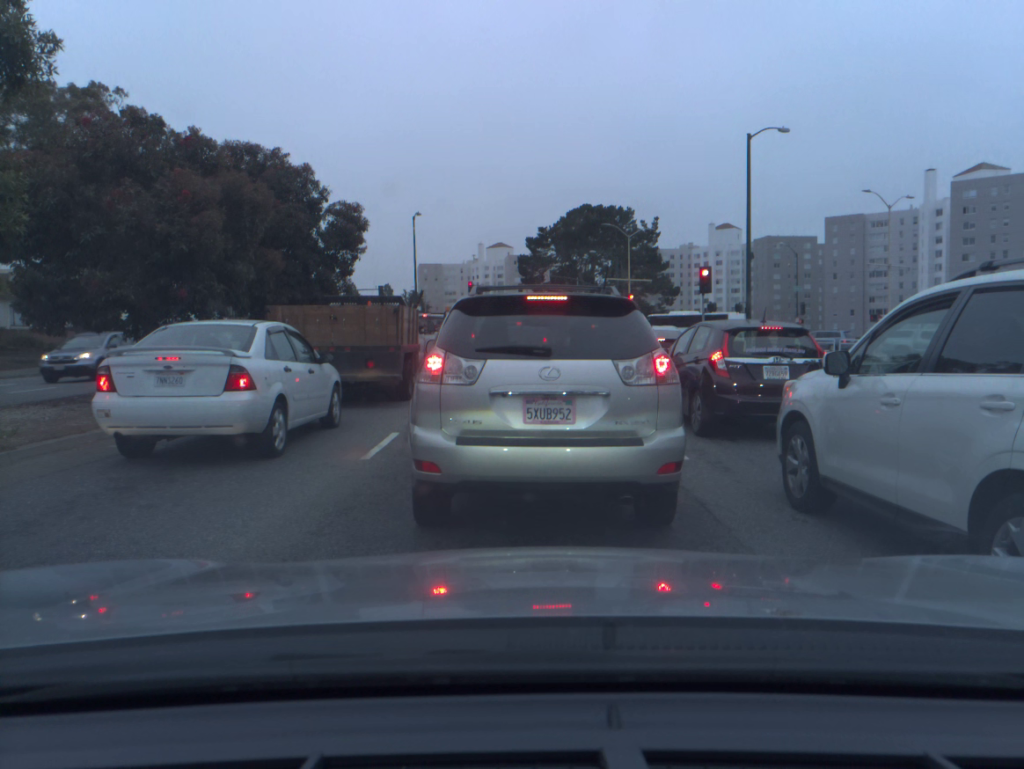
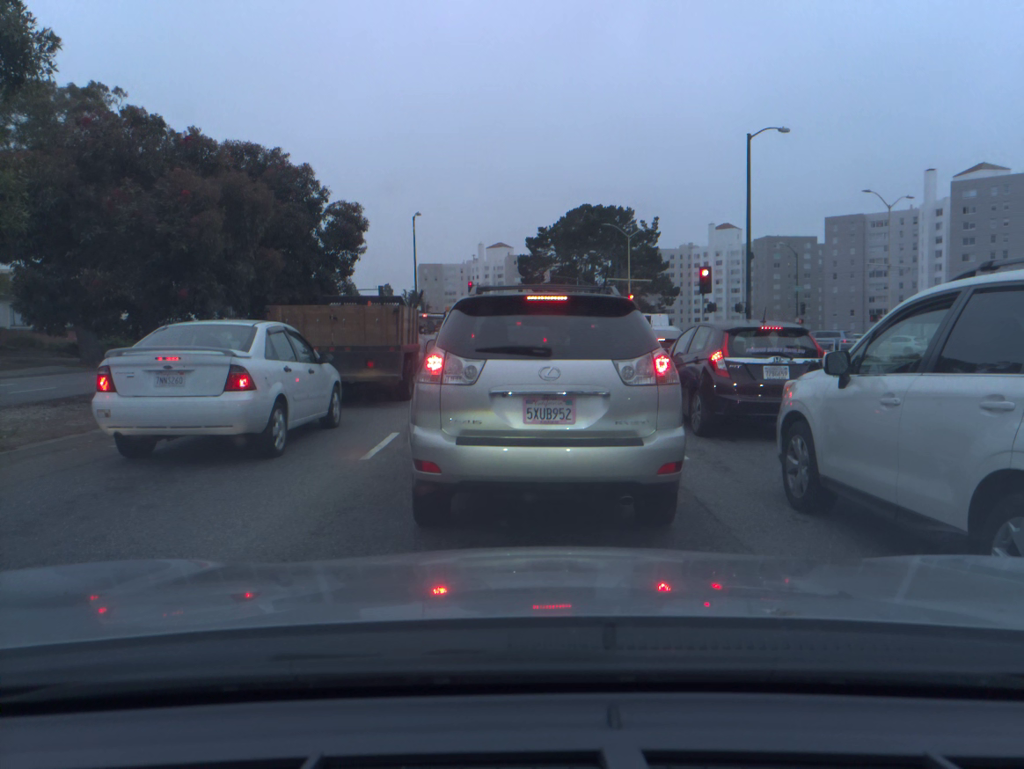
(0.0, 0.0) m; 0°
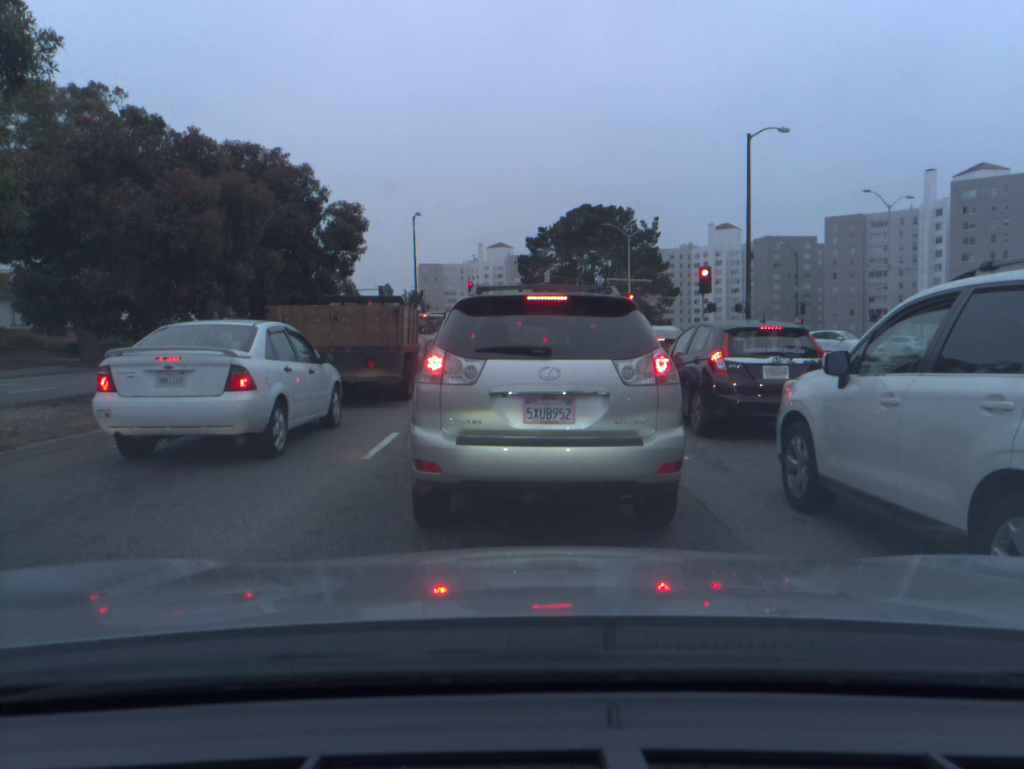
(0.0, 0.0) m; 0°
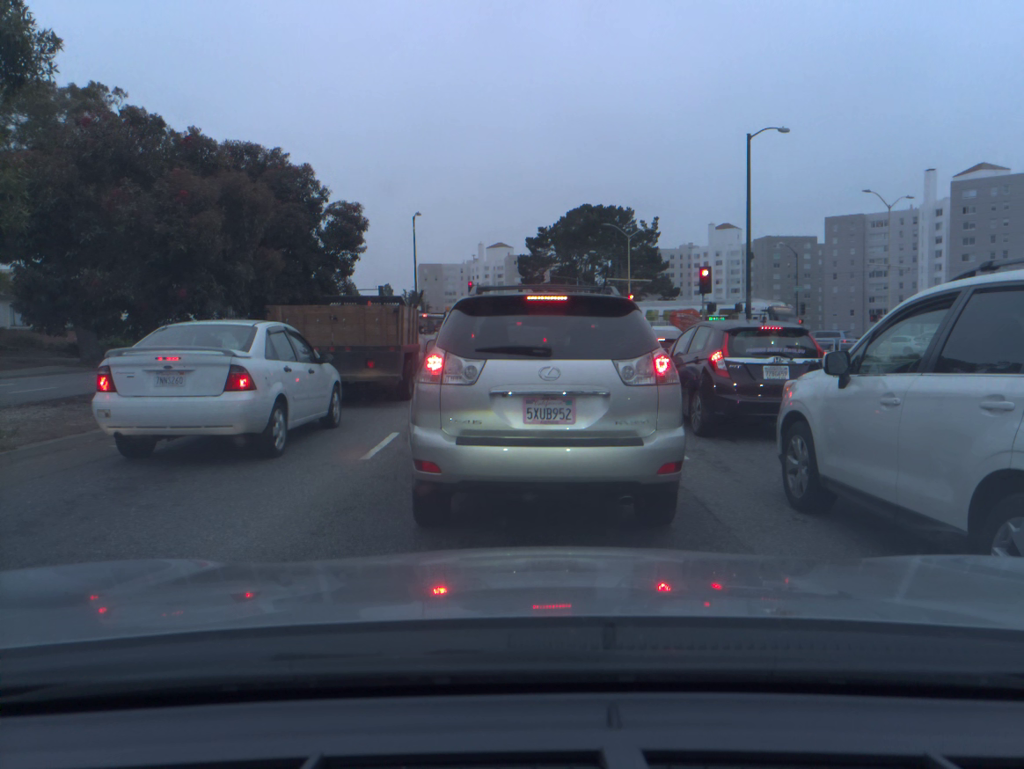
(0.0, 0.0) m; 0°
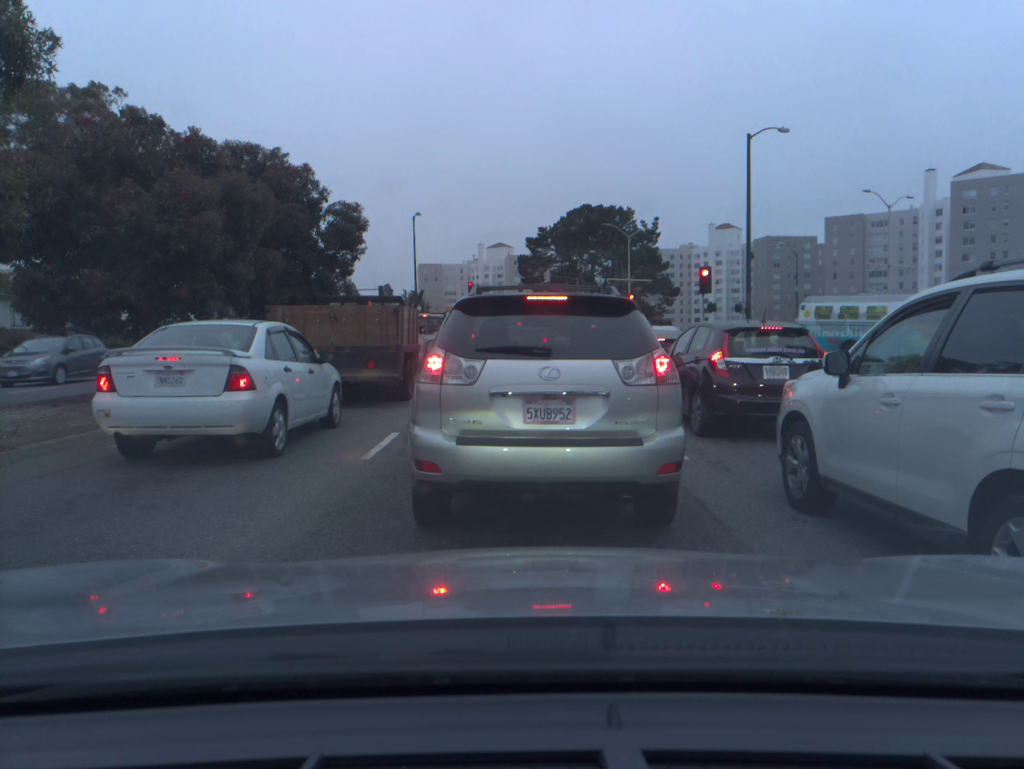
(0.0, 0.0) m; 0°
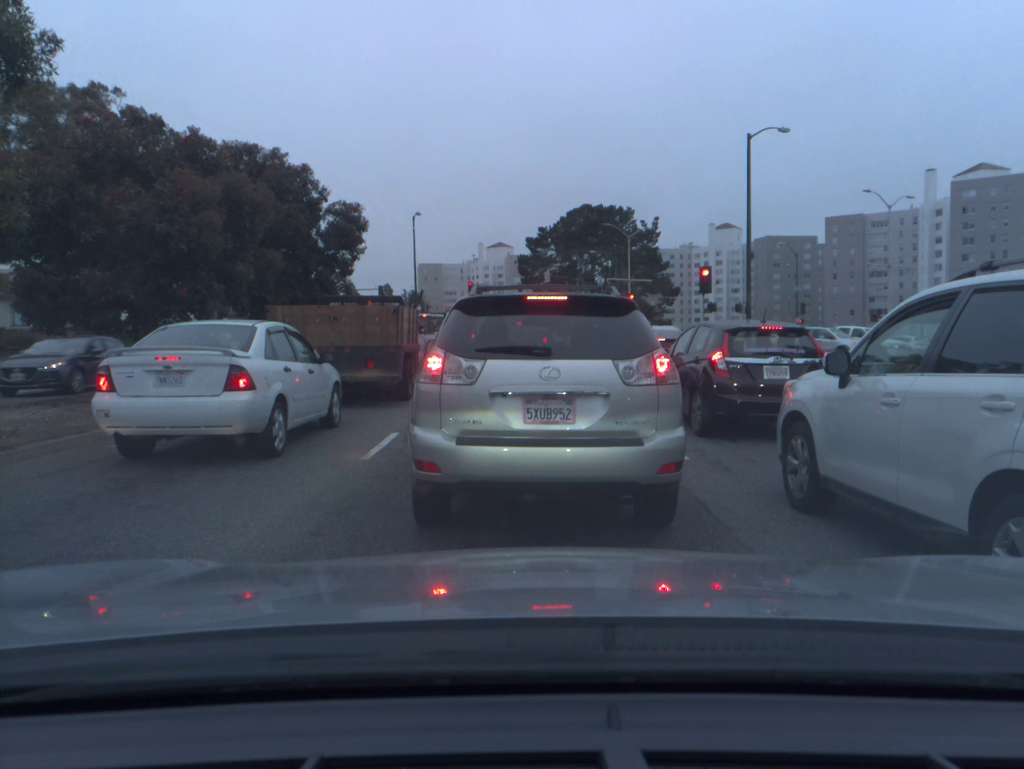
(0.0, 0.0) m; 0°
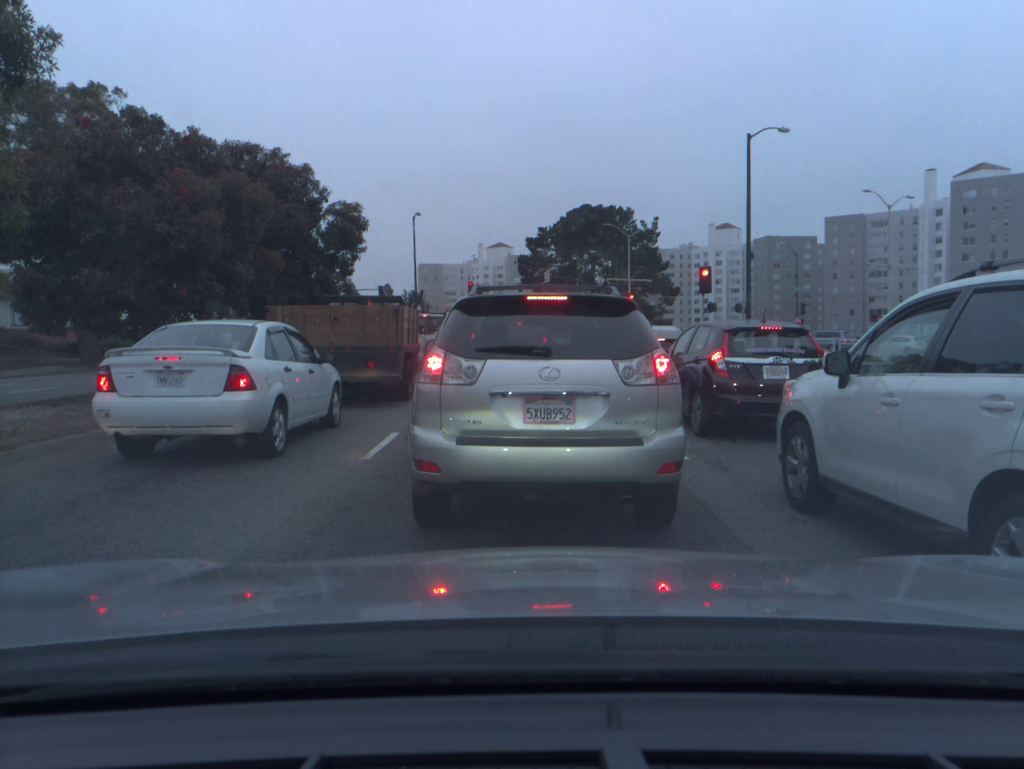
(0.0, 0.0) m; 0°
